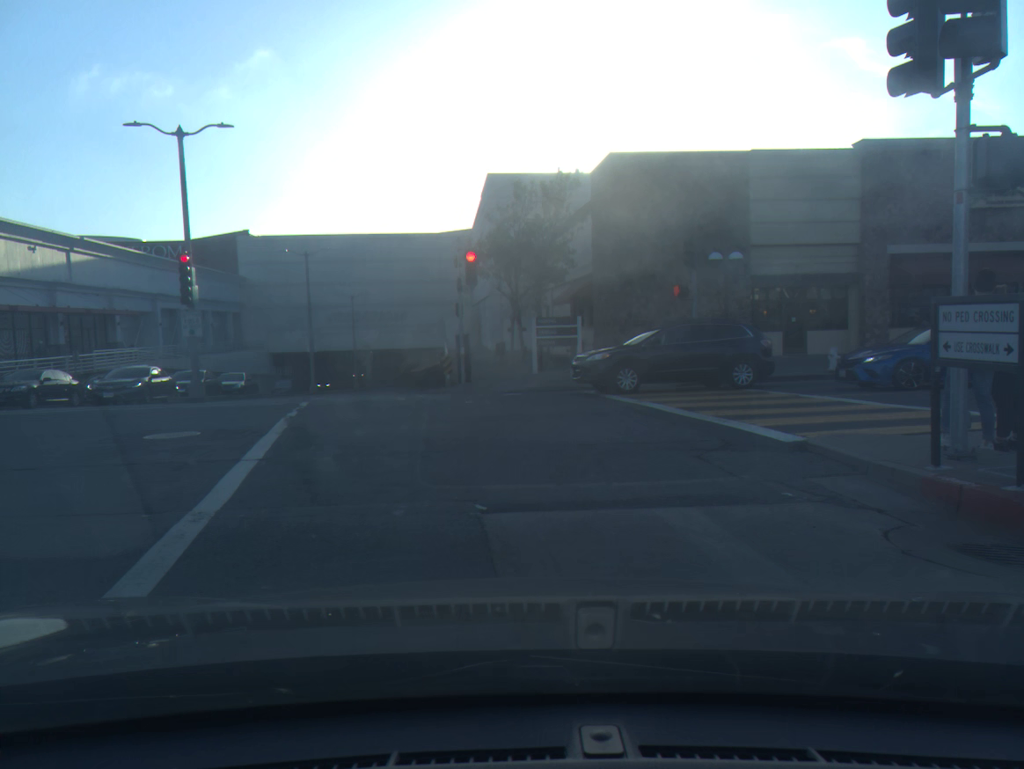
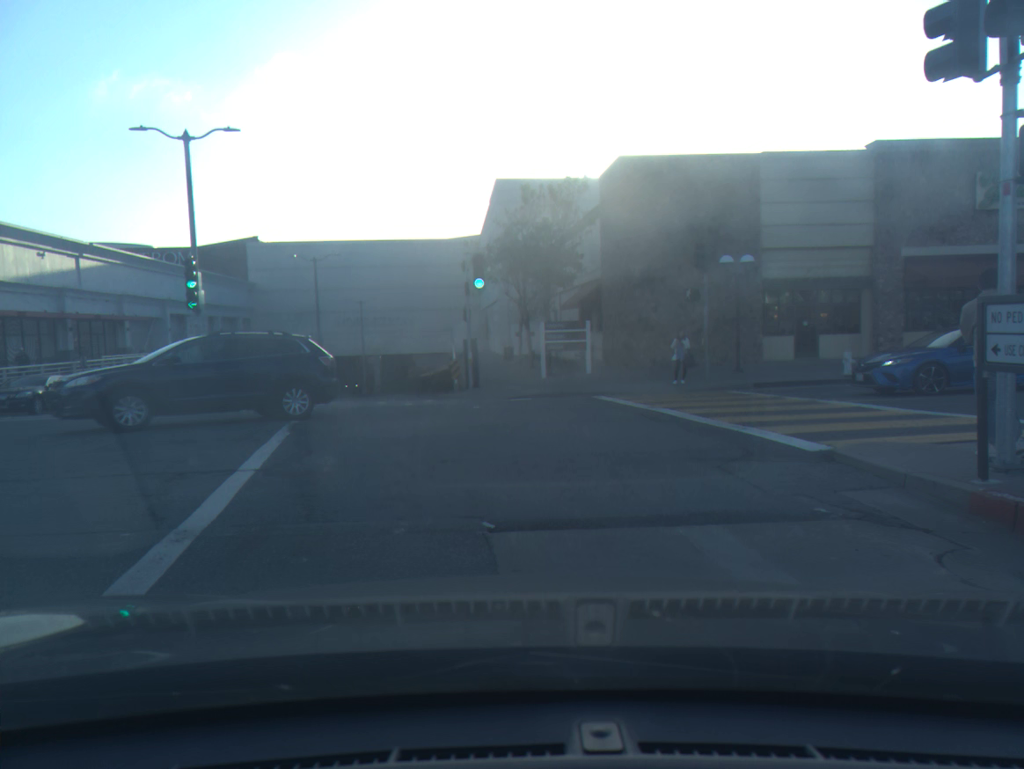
(0.0, +0.5) m; 0°
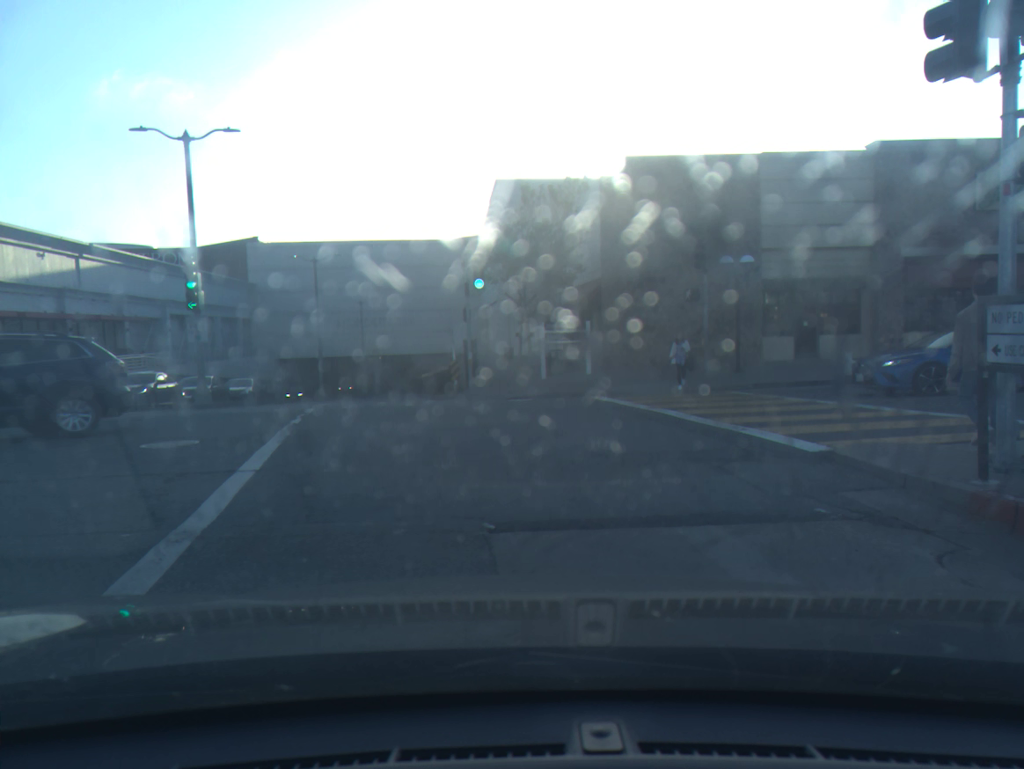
(0.0, 0.0) m; 0°
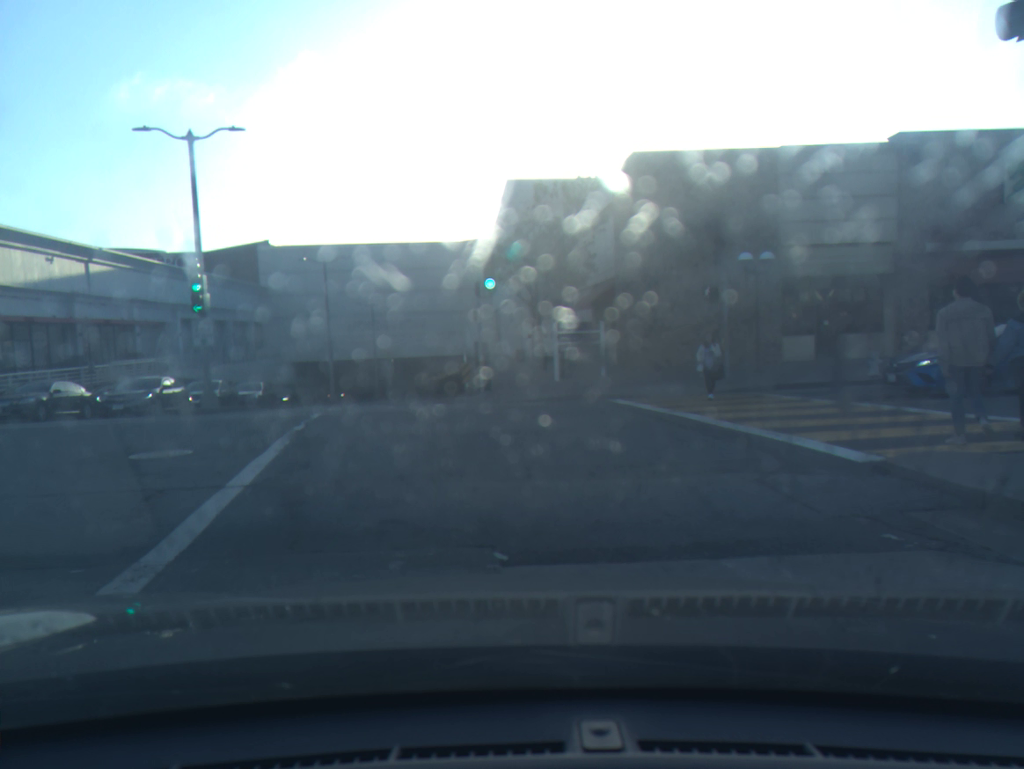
(-0.1, +0.8) m; -1°
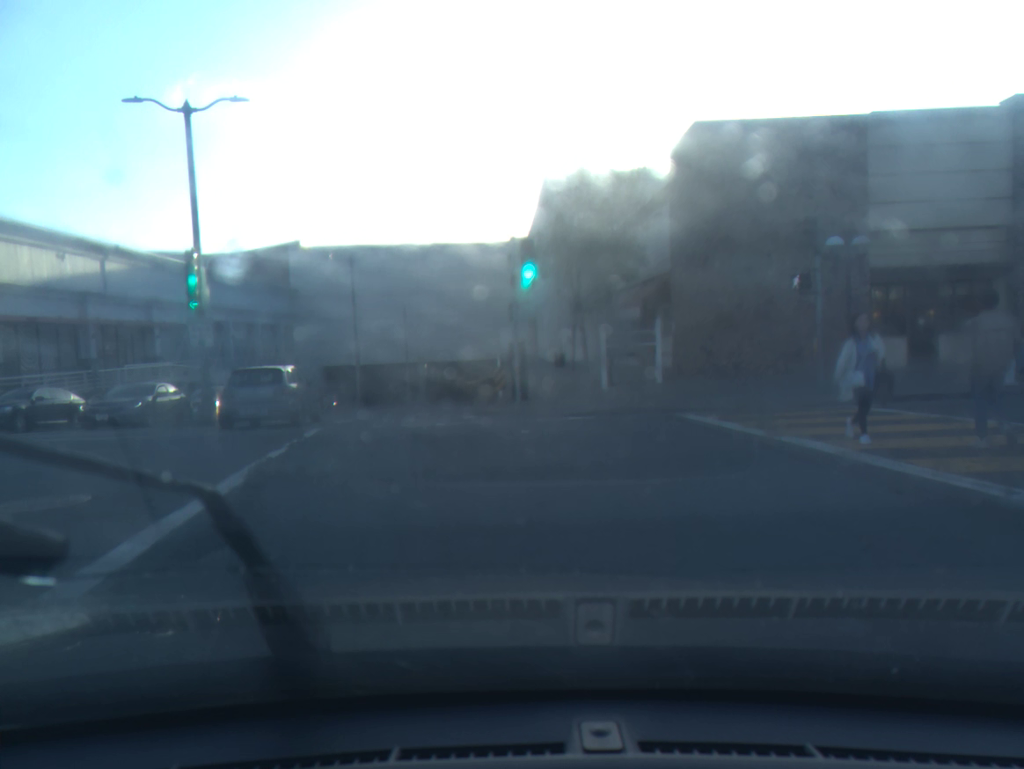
(-0.3, +3.7) m; -2°
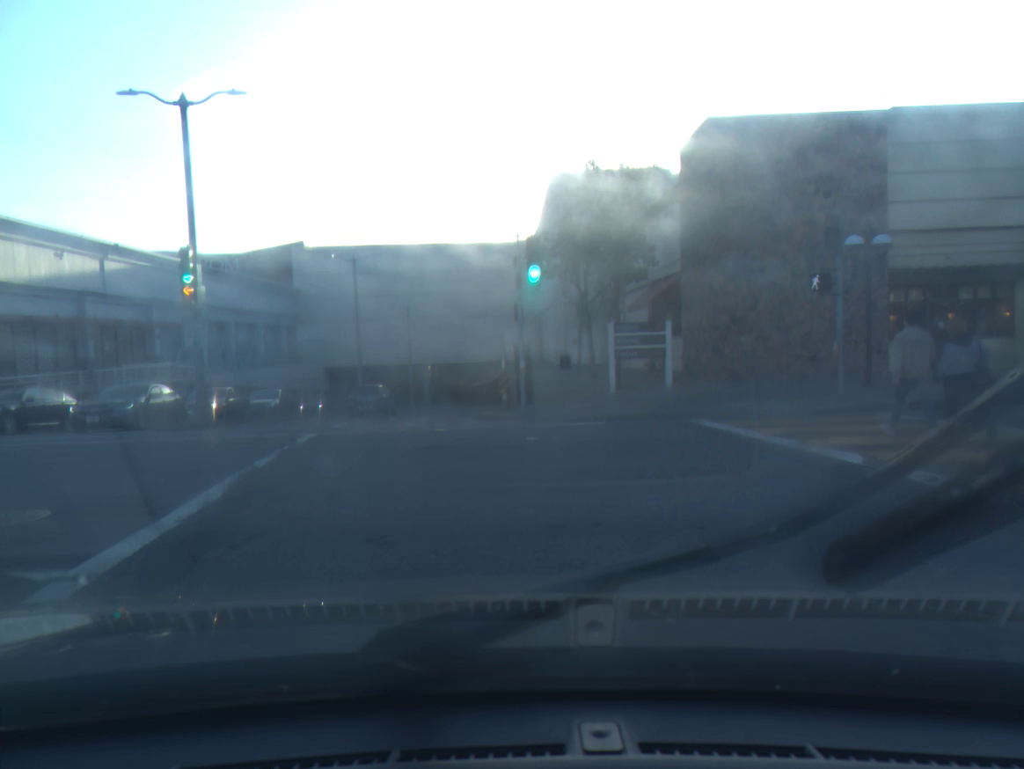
(-0.1, +0.8) m; 0°
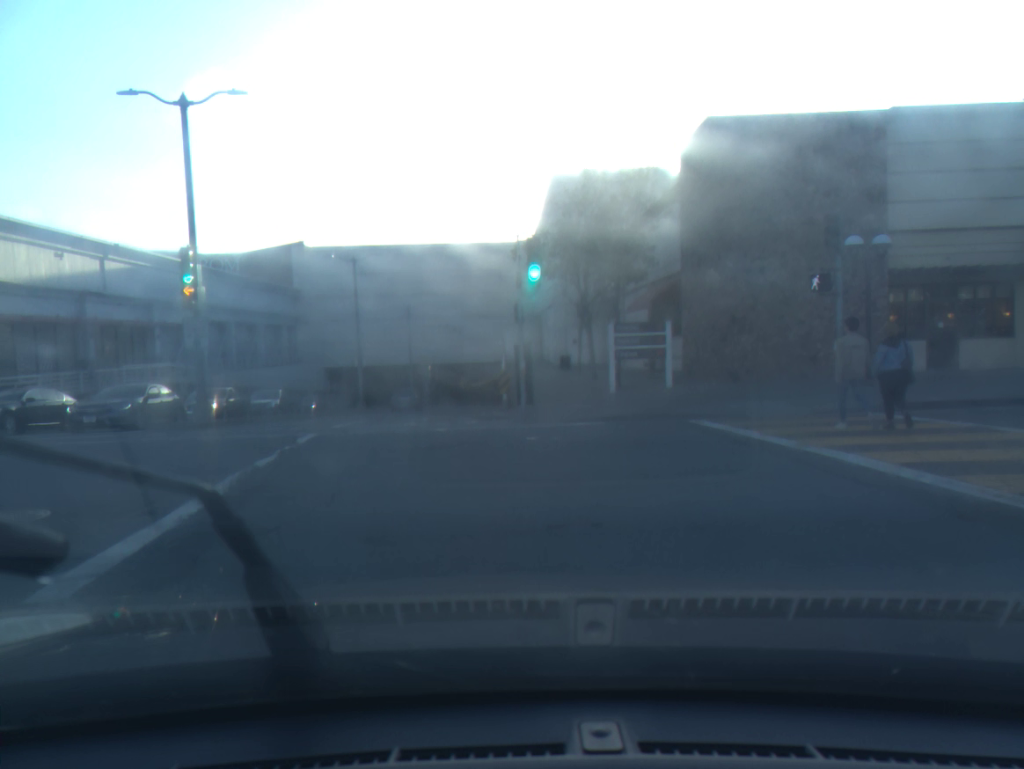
(0.0, 0.0) m; 0°
